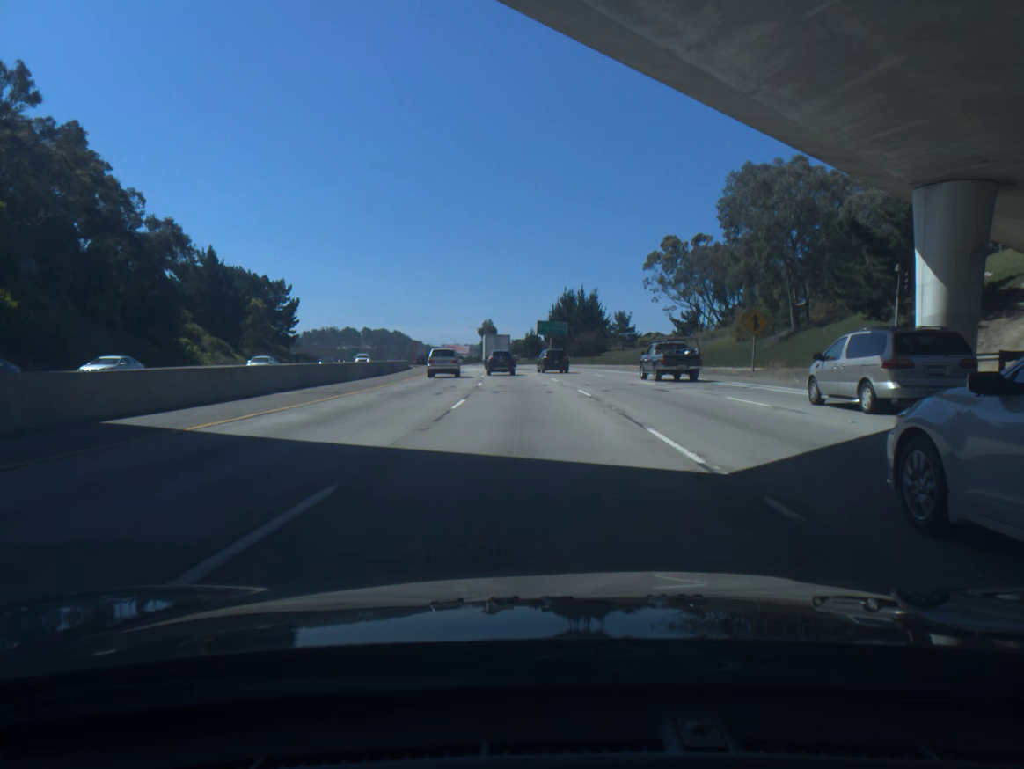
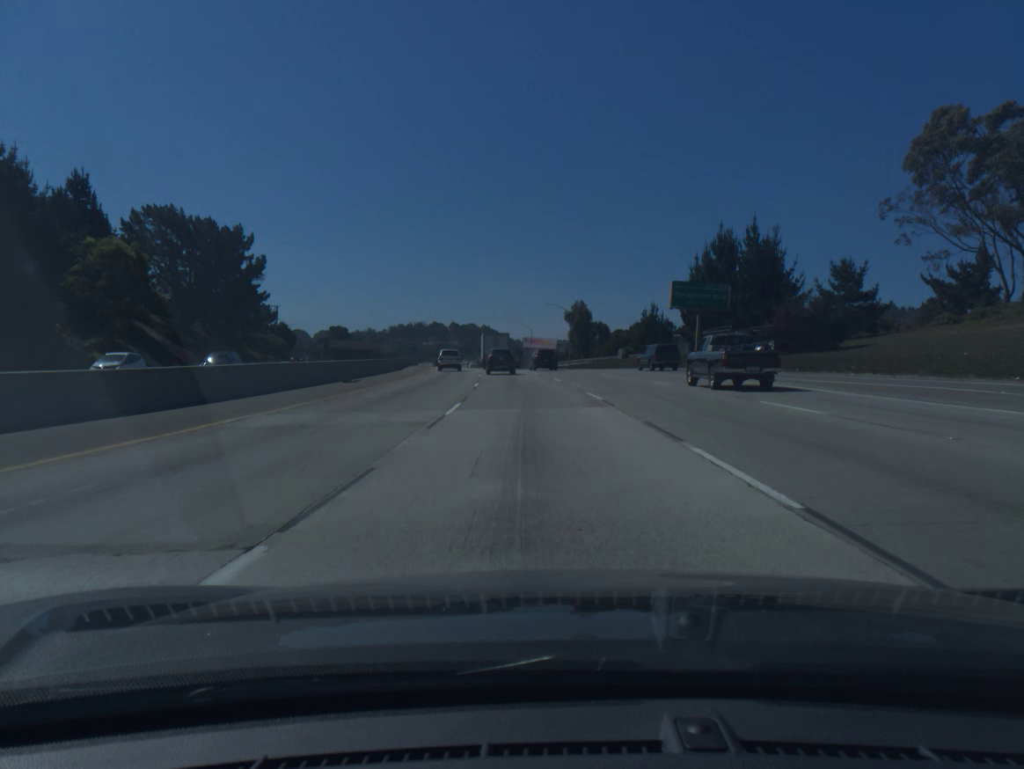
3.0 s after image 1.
(-4.5, +74.7) m; -7°
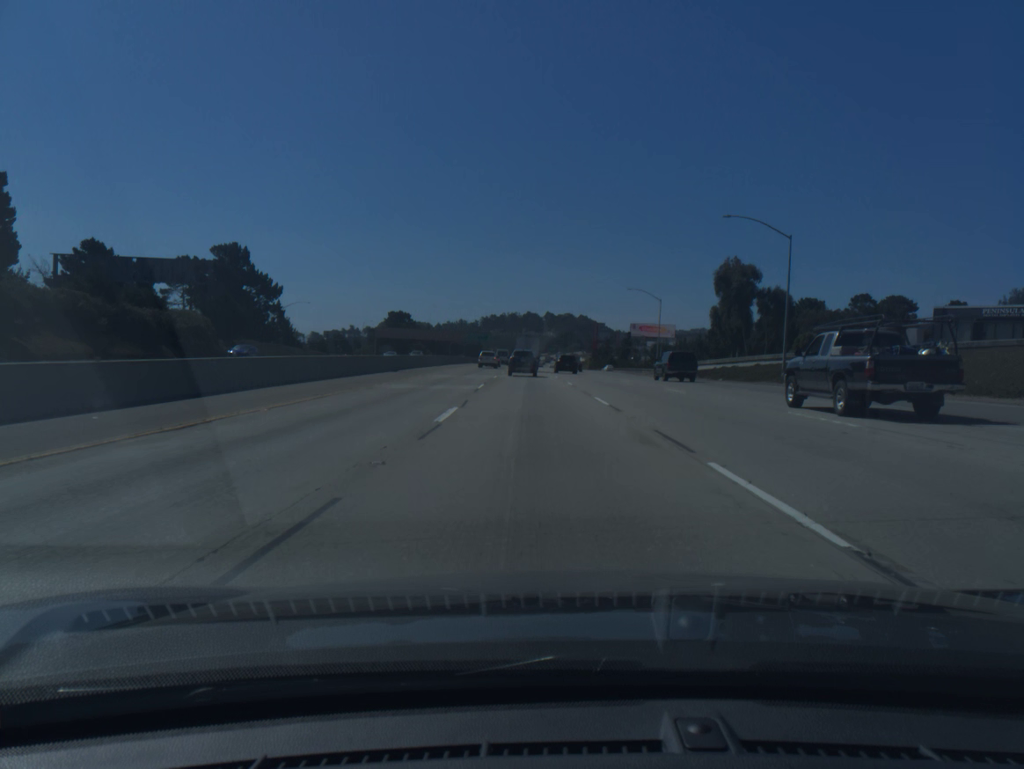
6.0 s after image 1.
(-4.8, +73.8) m; -7°
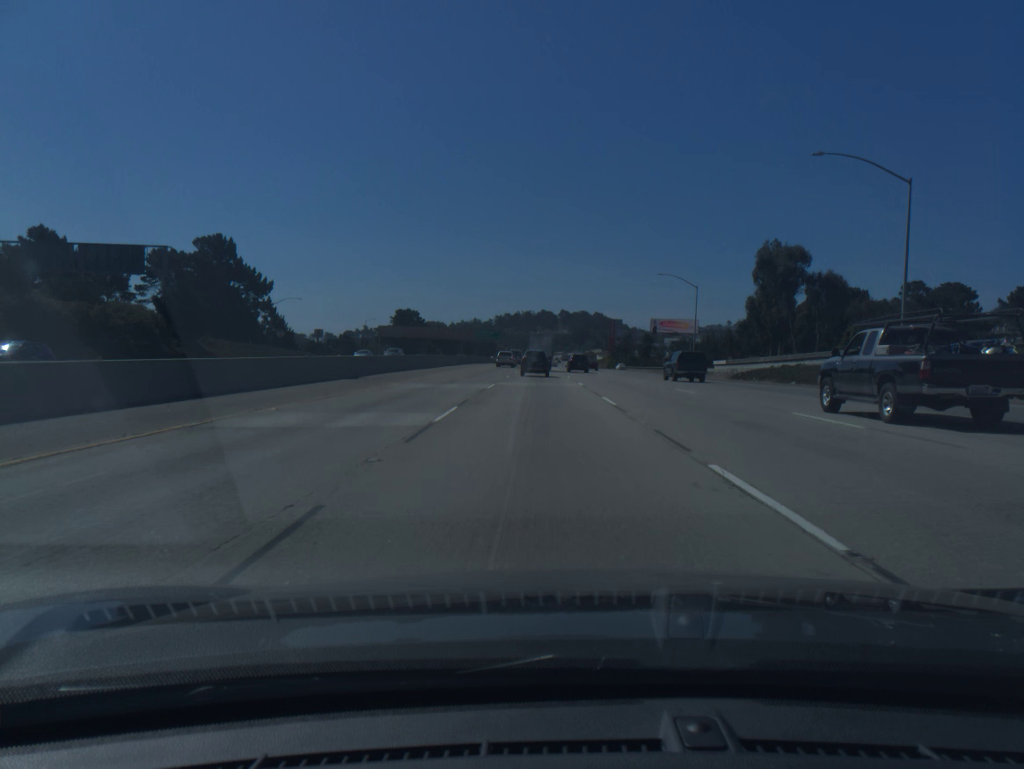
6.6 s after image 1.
(-0.1, +14.7) m; -1°
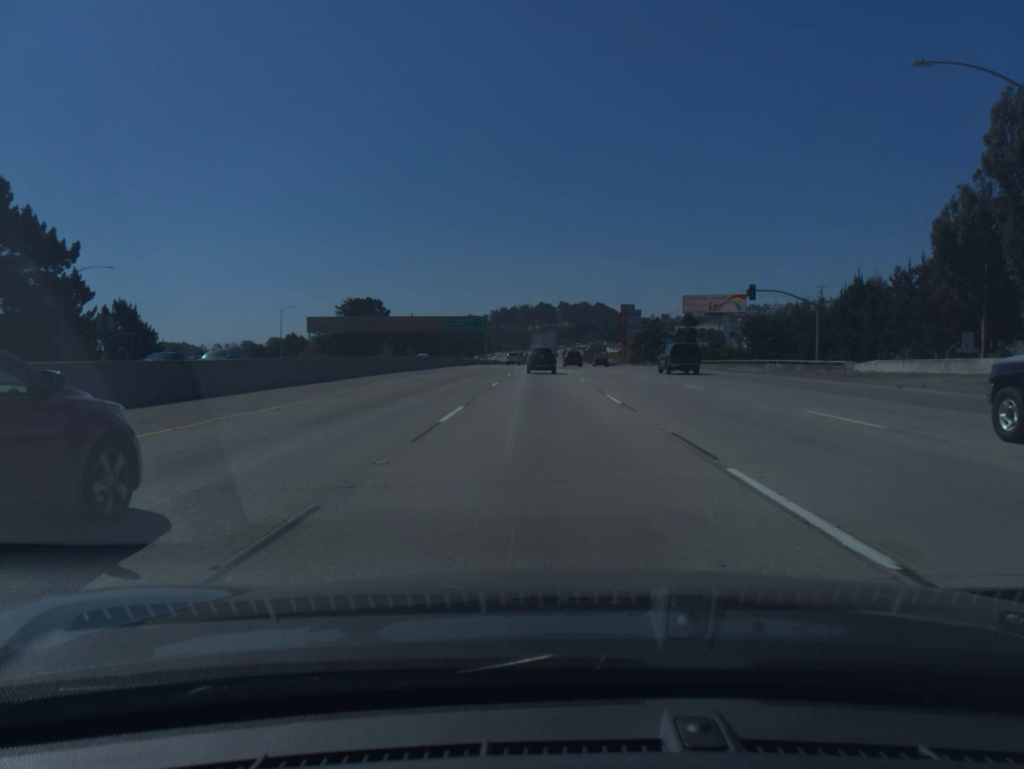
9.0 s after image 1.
(-0.5, +58.8) m; 0°
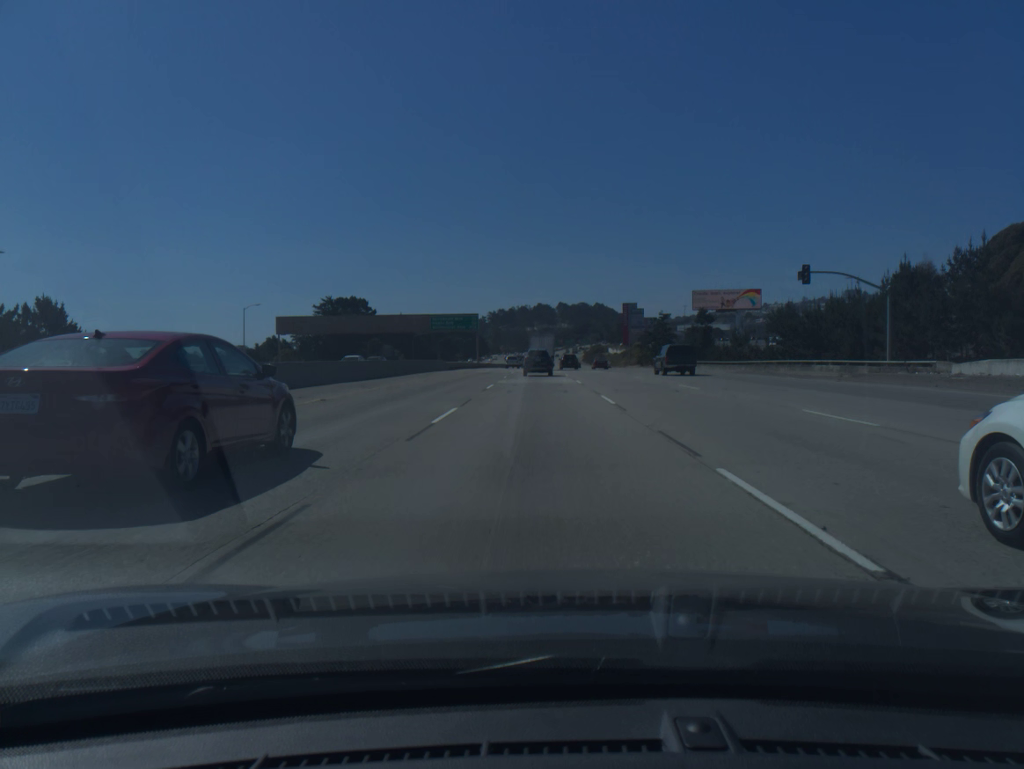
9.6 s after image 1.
(0.0, +14.7) m; 0°
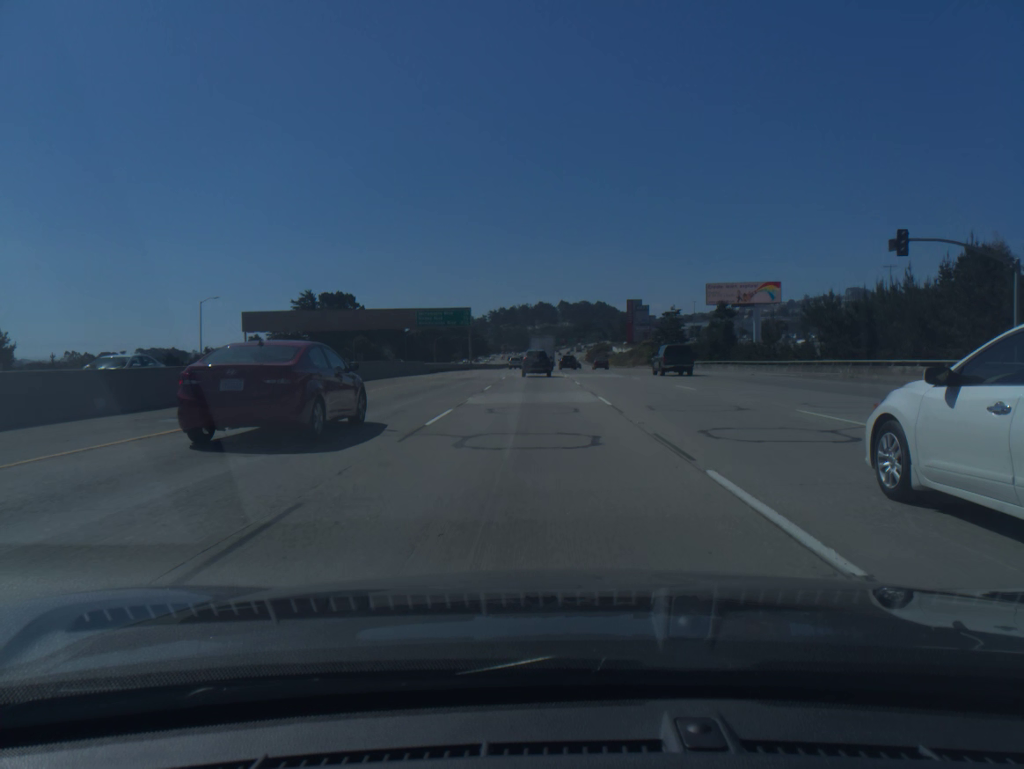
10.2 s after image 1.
(0.0, +14.7) m; 0°
